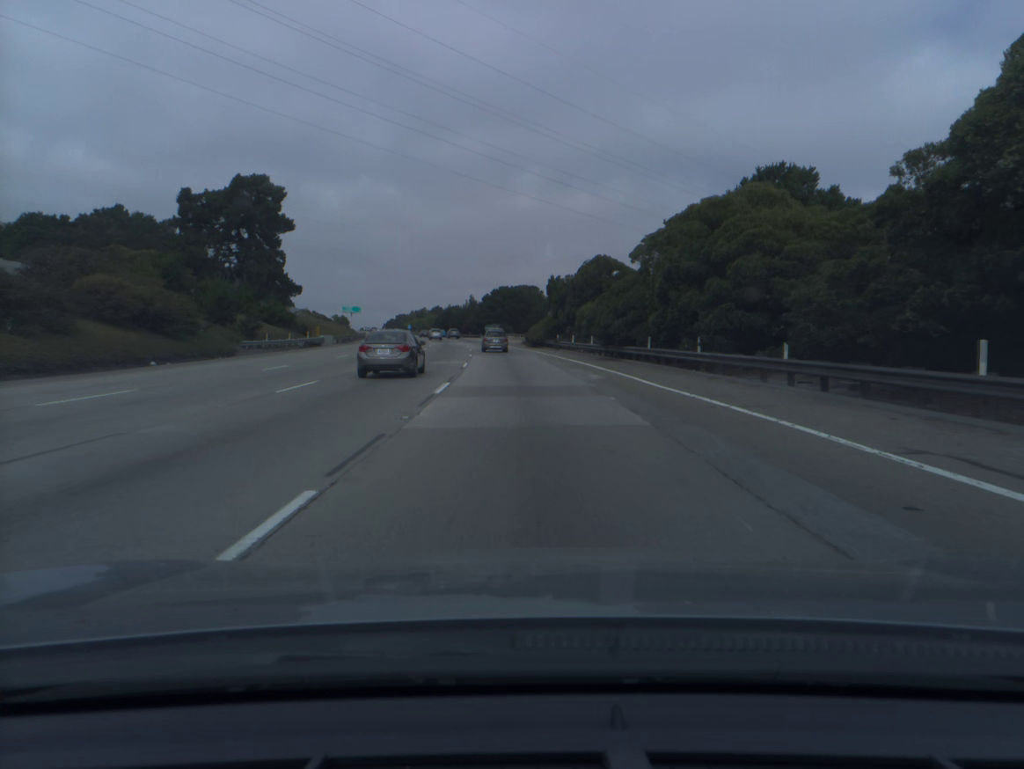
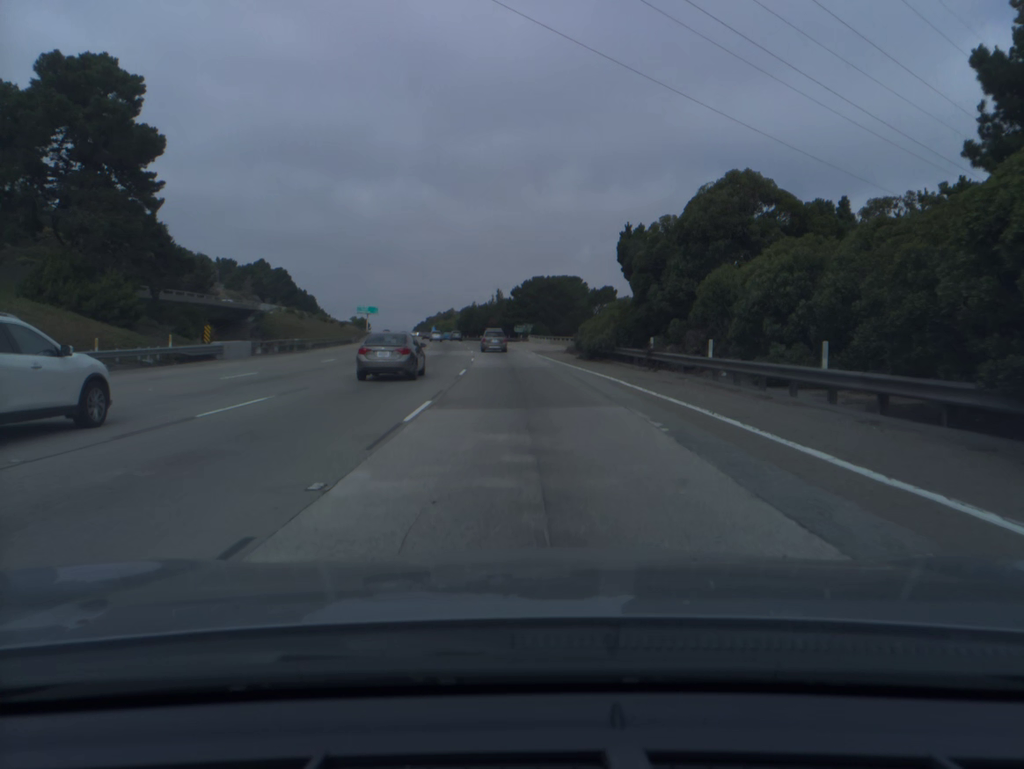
(-0.7, +34.4) m; -2°
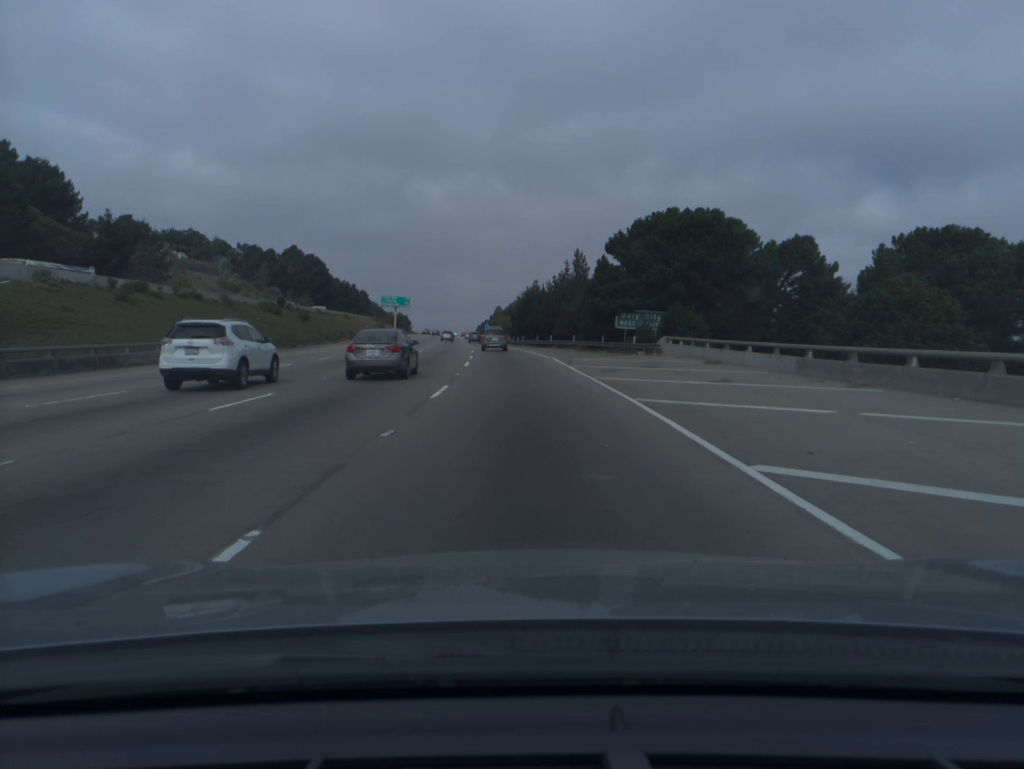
(-3.1, +68.9) m; -5°
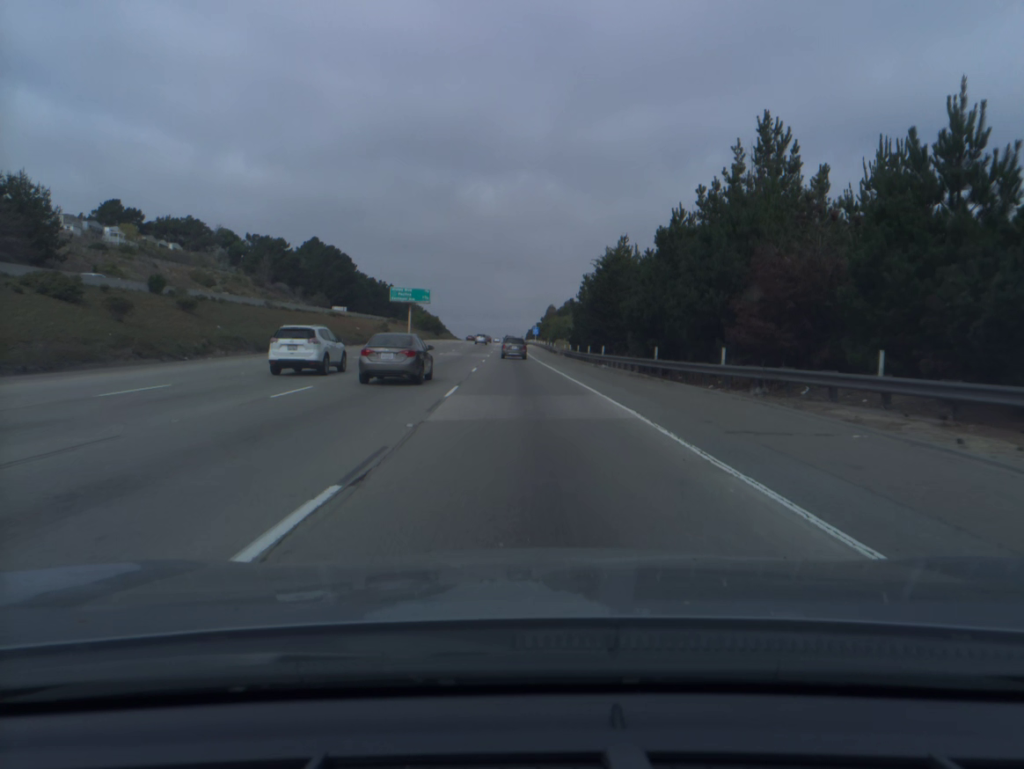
(-1.8, +51.6) m; -4°
